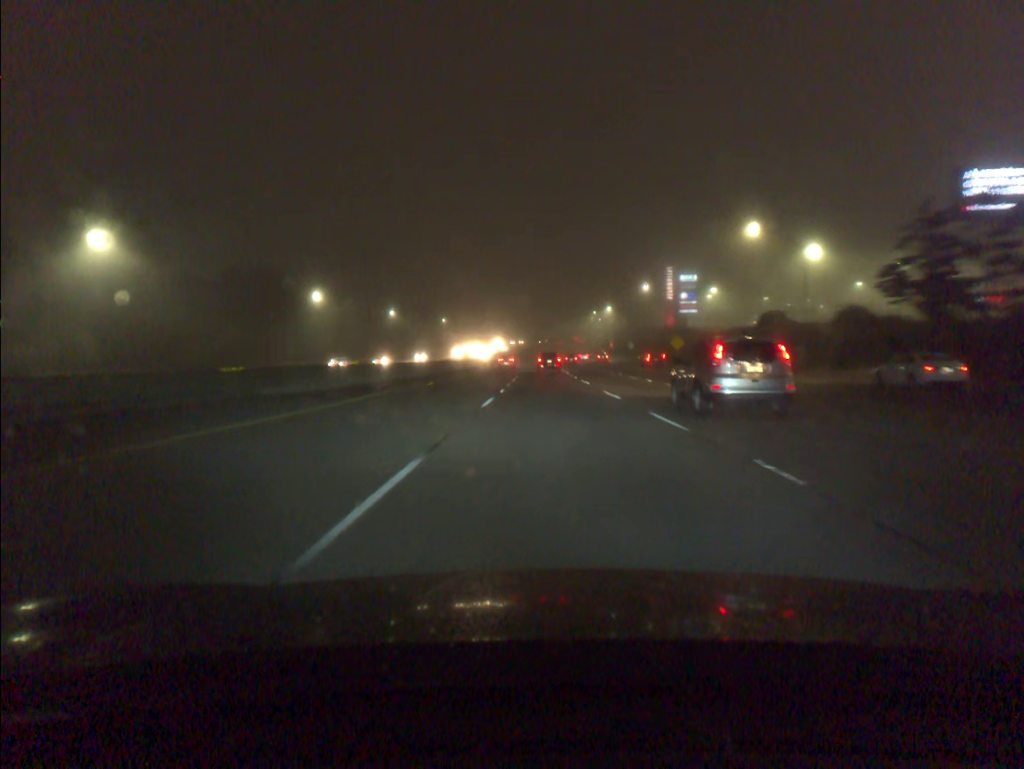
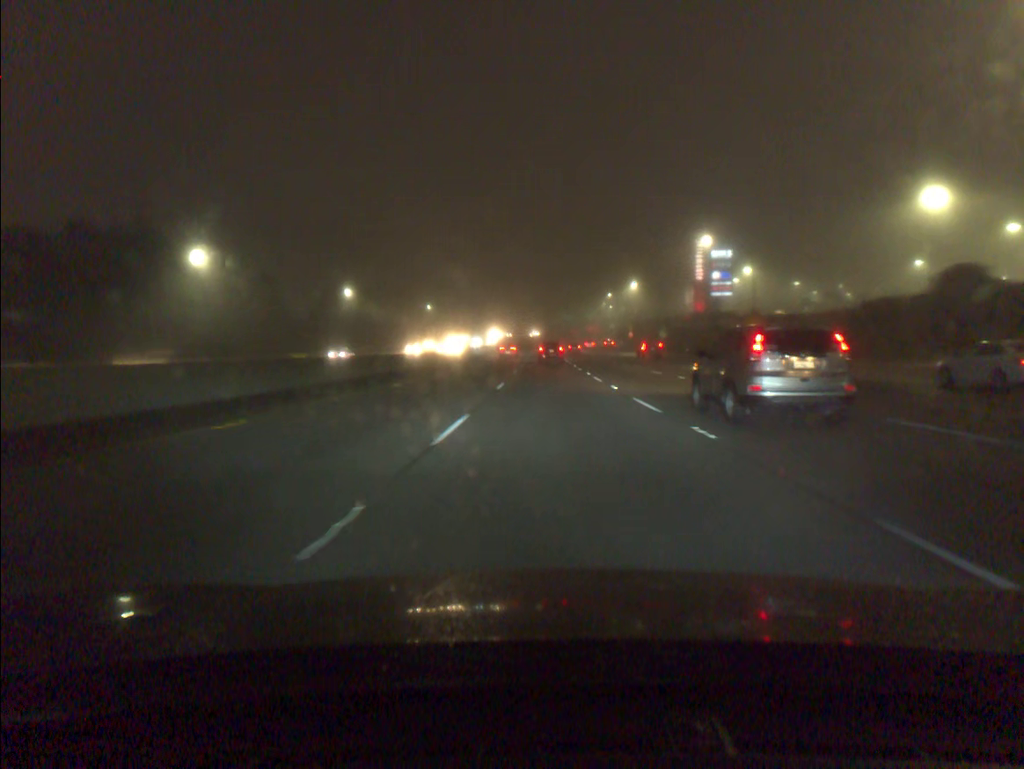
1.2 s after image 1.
(-0.1, +38.2) m; 0°
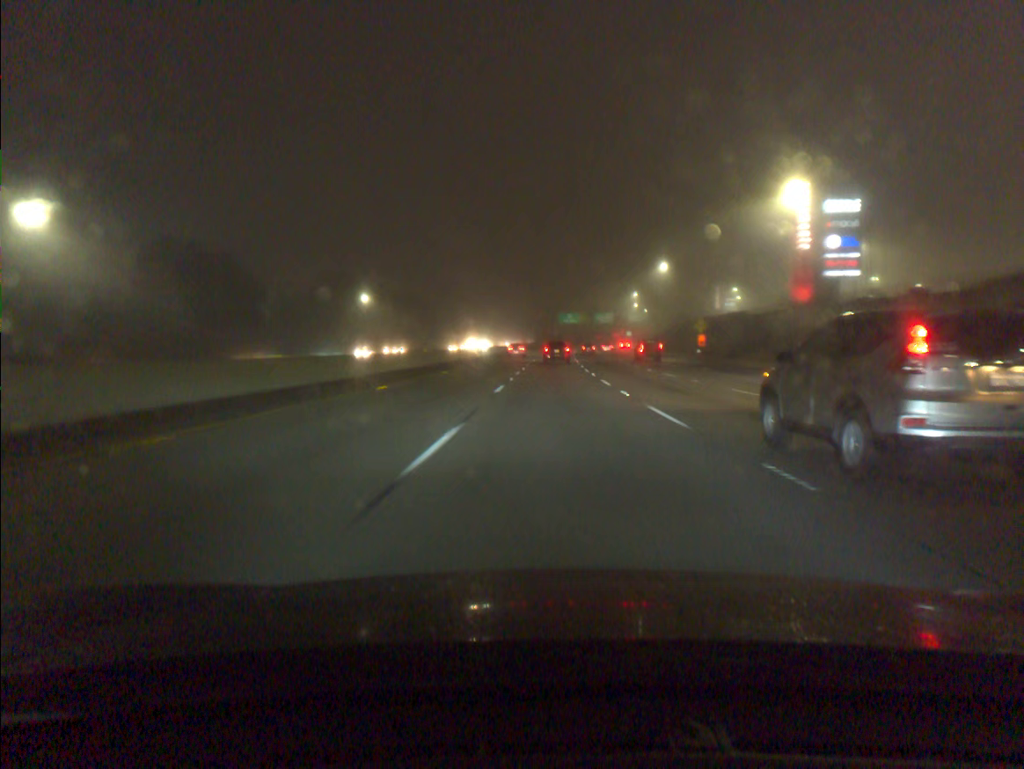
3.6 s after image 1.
(+0.1, +75.8) m; 0°
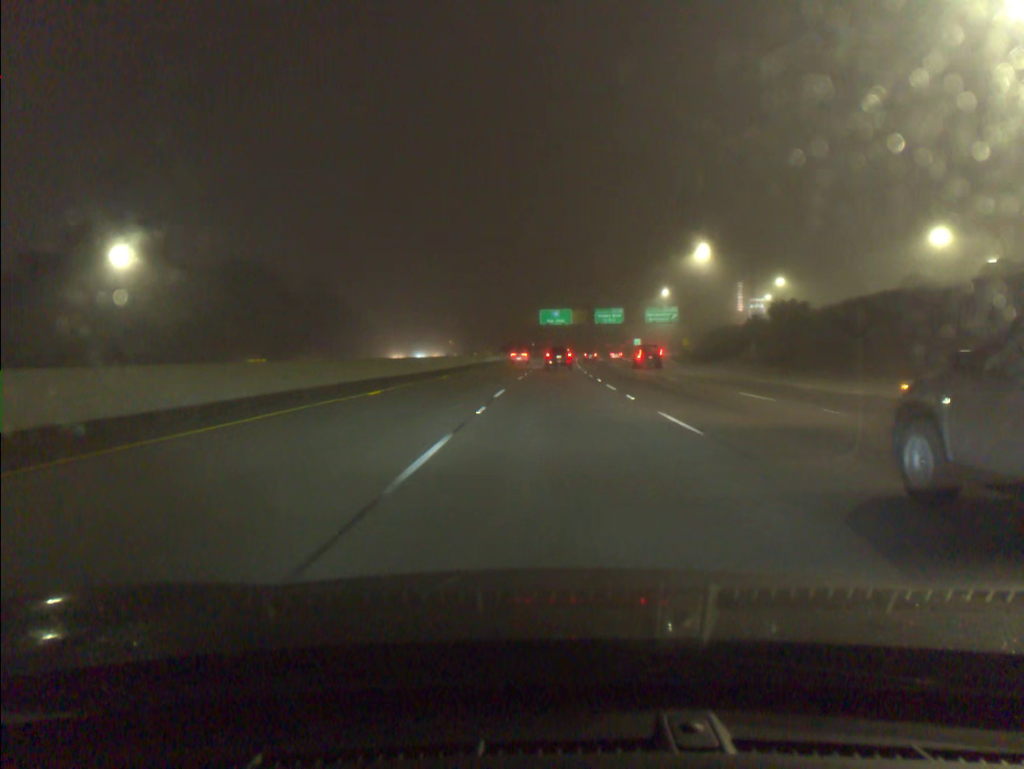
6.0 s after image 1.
(+1.0, +74.4) m; +2°
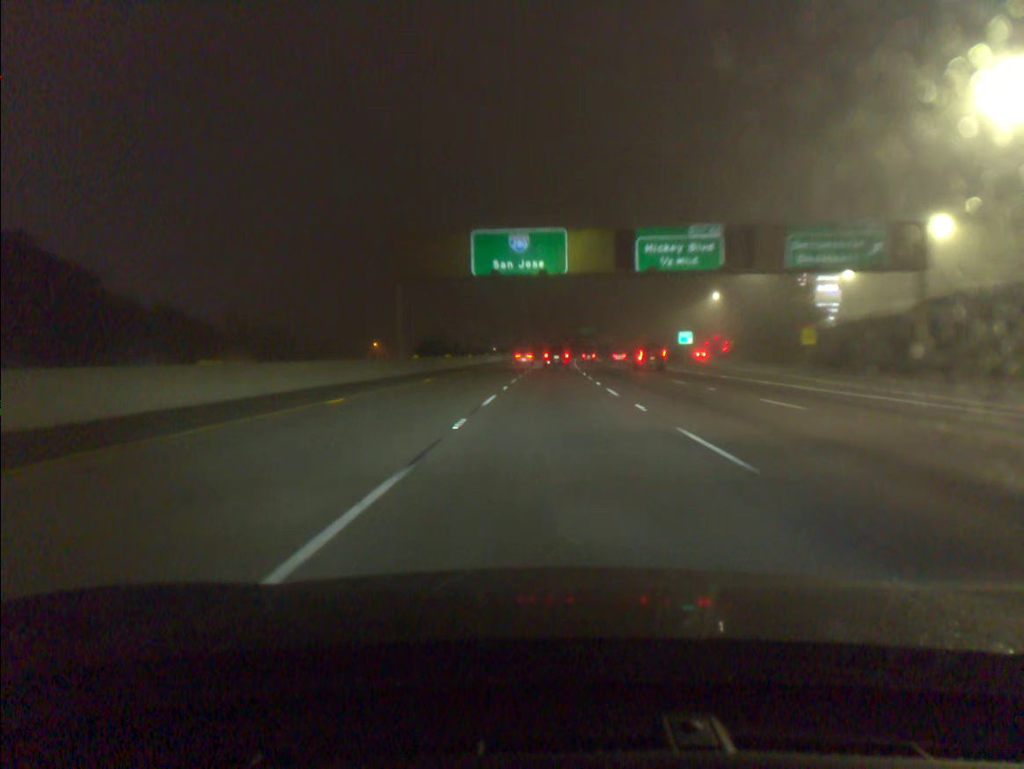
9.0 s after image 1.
(+2.0, +91.0) m; +2°
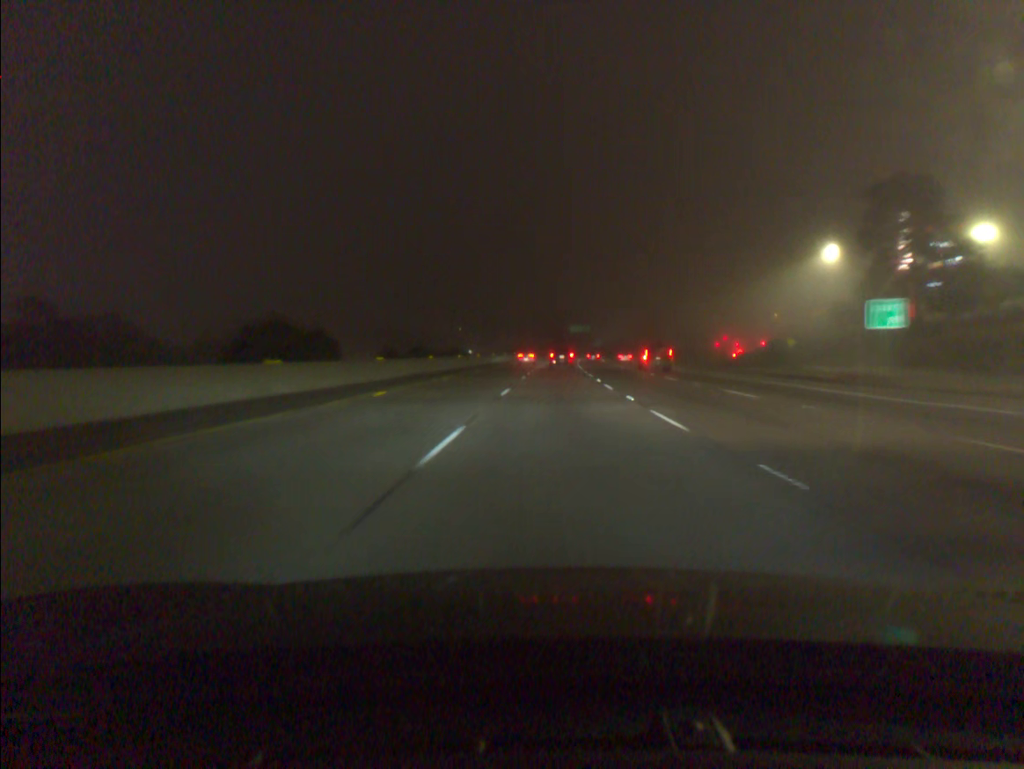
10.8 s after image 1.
(+0.6, +54.3) m; +1°
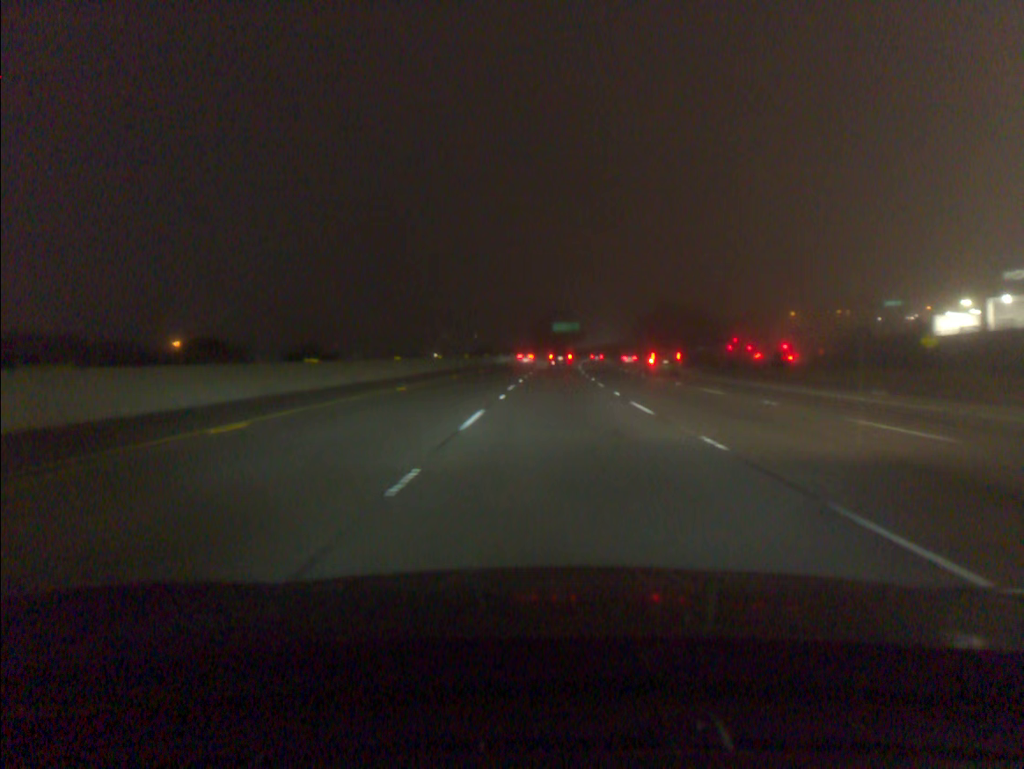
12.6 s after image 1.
(+0.8, +54.6) m; +1°
